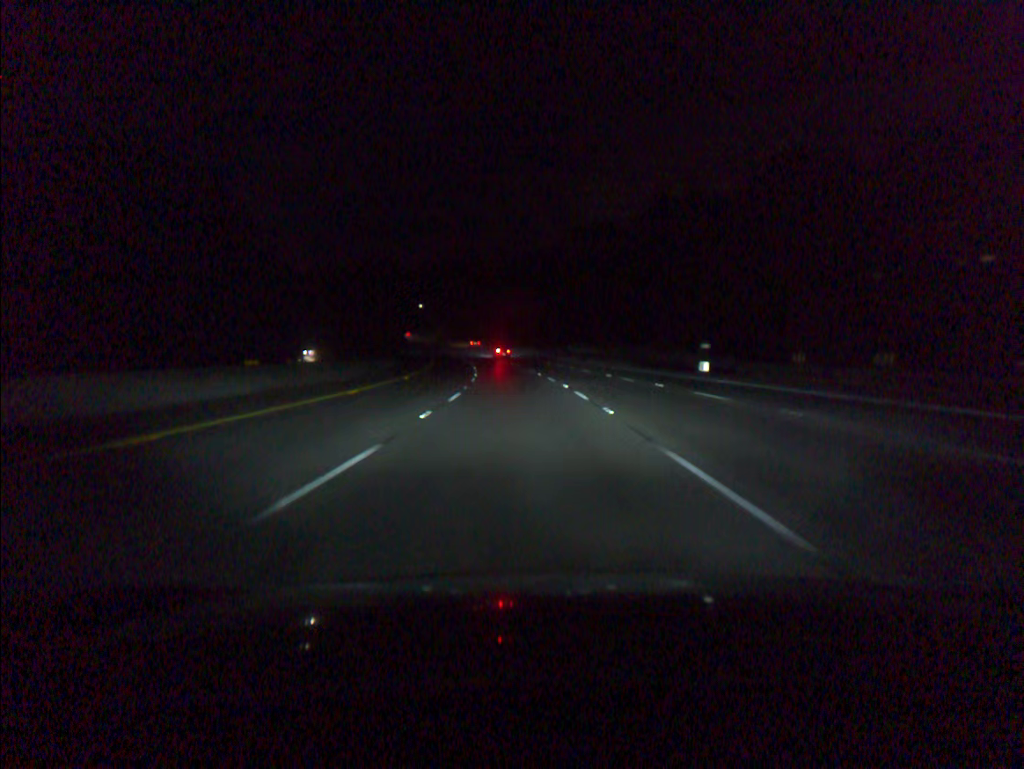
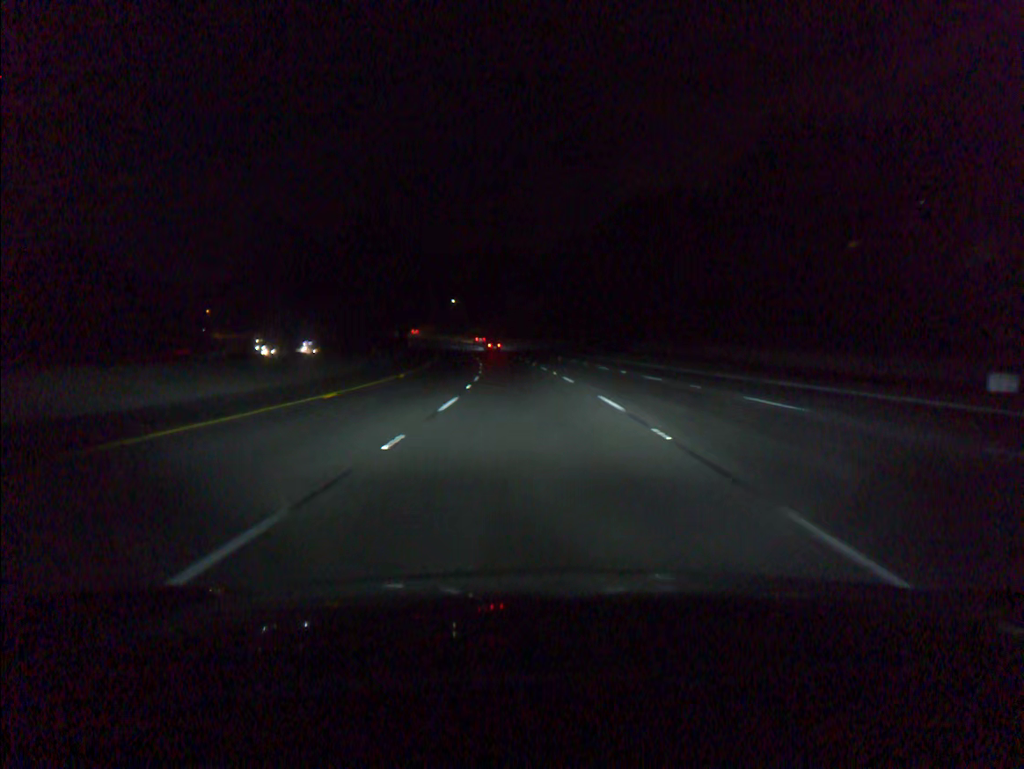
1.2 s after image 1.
(-1.0, +33.9) m; -3°
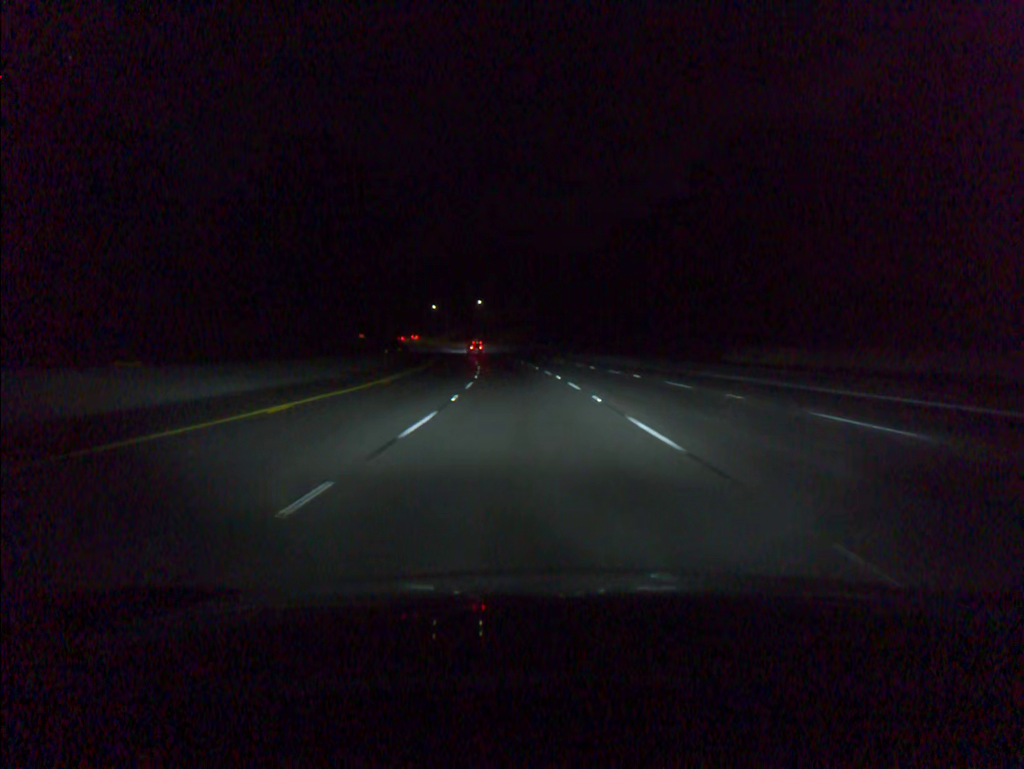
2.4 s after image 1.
(-0.9, +33.9) m; -3°
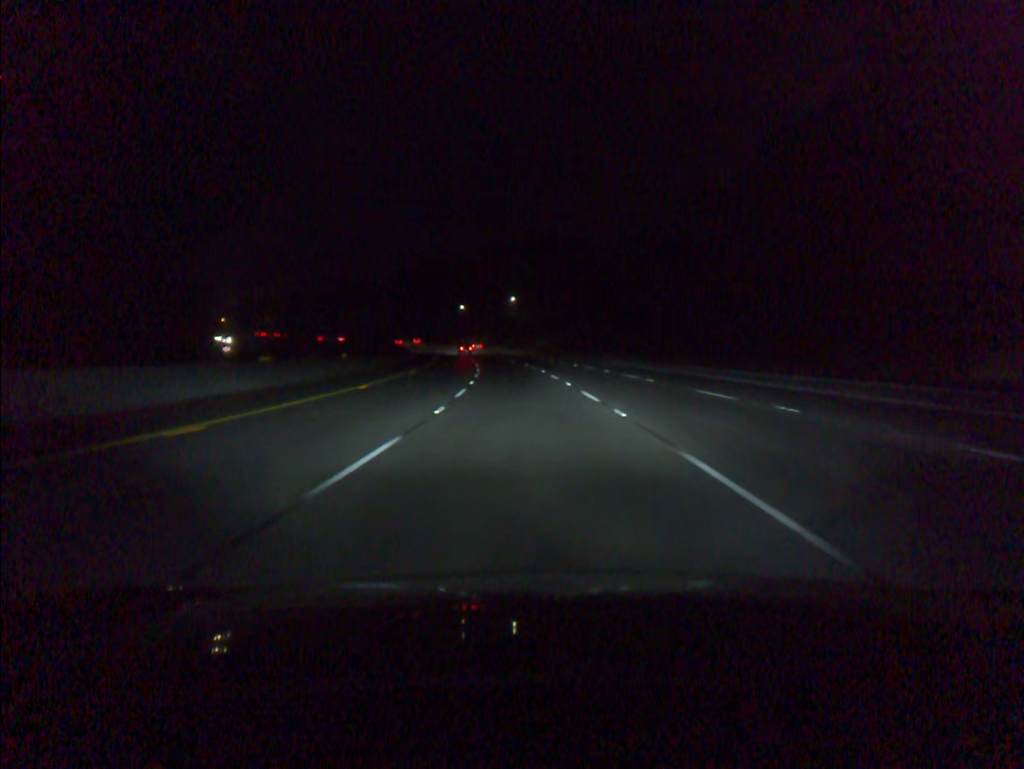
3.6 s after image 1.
(-0.9, +33.8) m; -3°
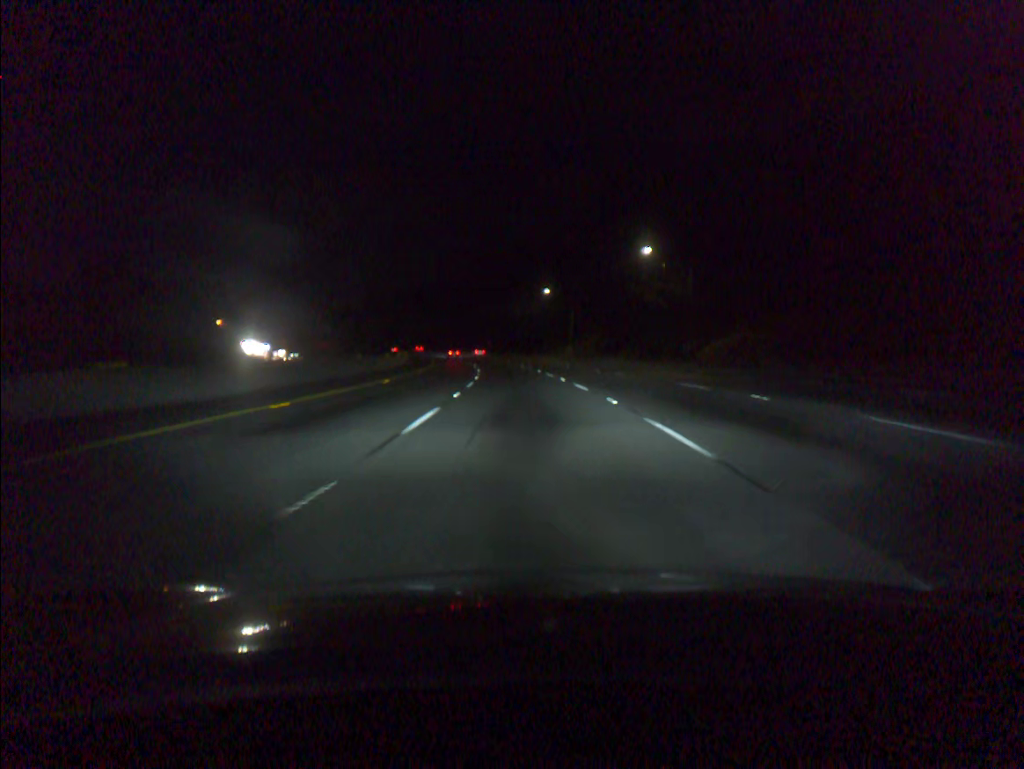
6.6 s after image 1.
(-5.6, +83.6) m; -7°
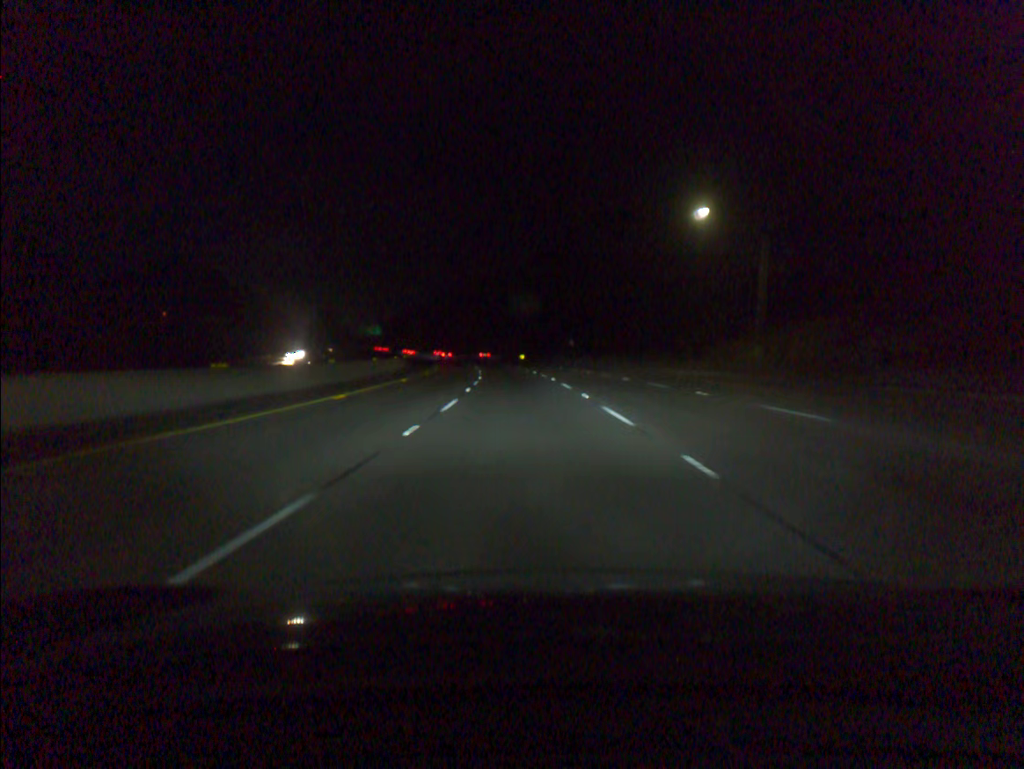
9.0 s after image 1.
(-3.6, +67.1) m; -6°
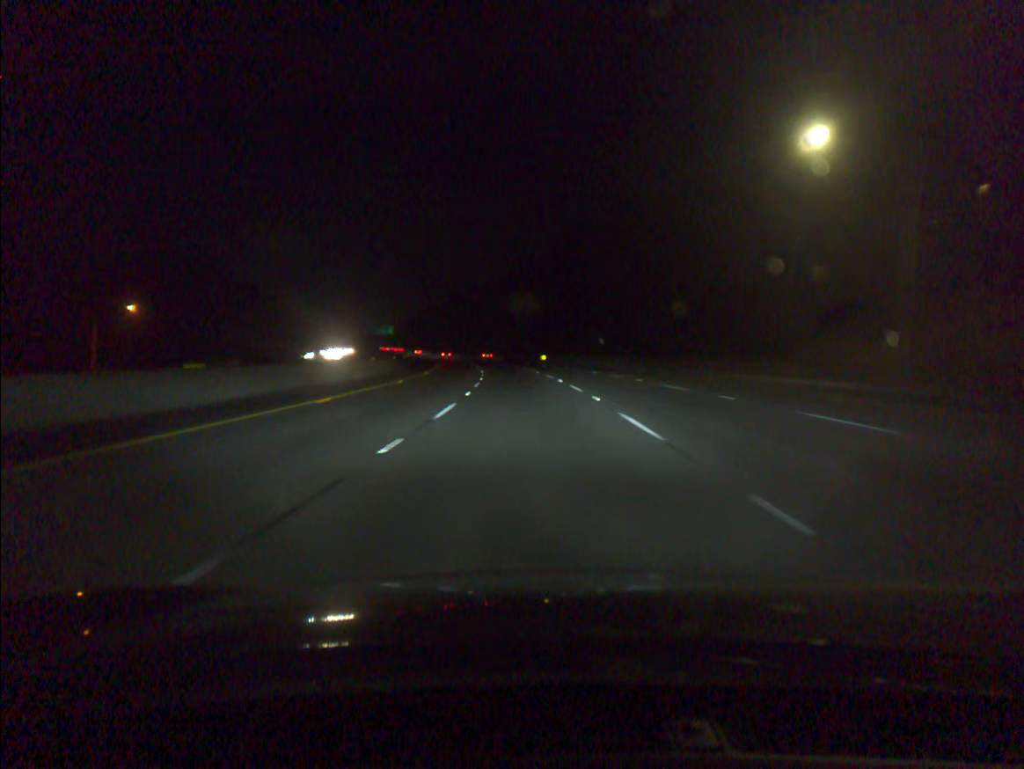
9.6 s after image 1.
(-0.2, +16.9) m; -2°
